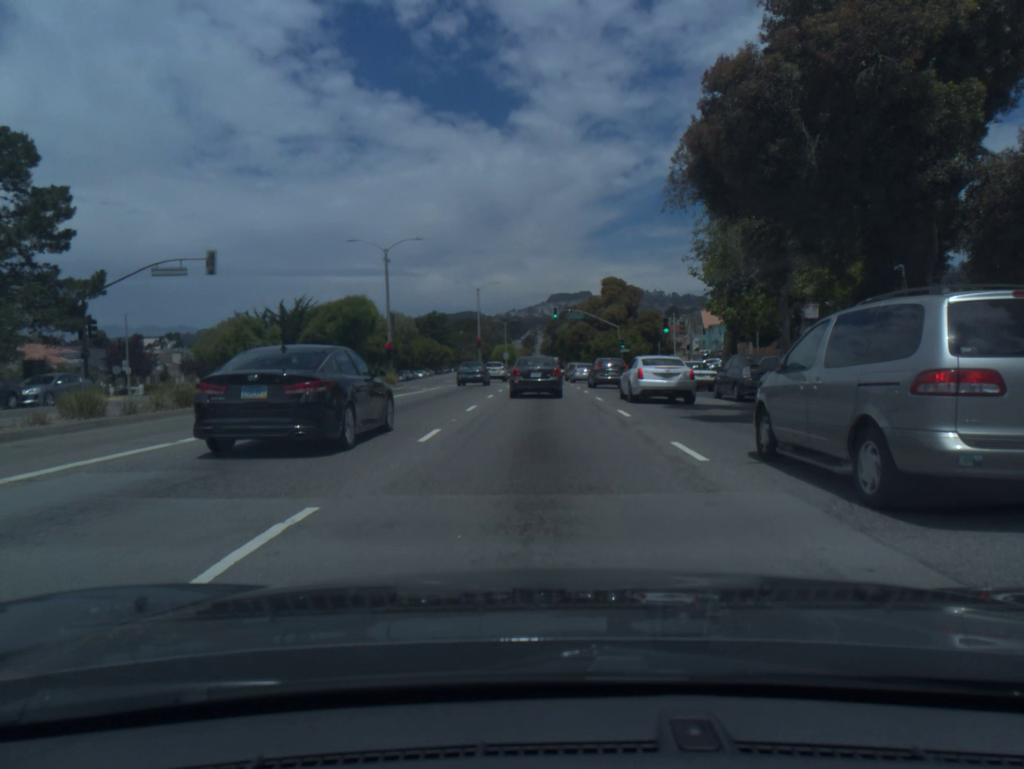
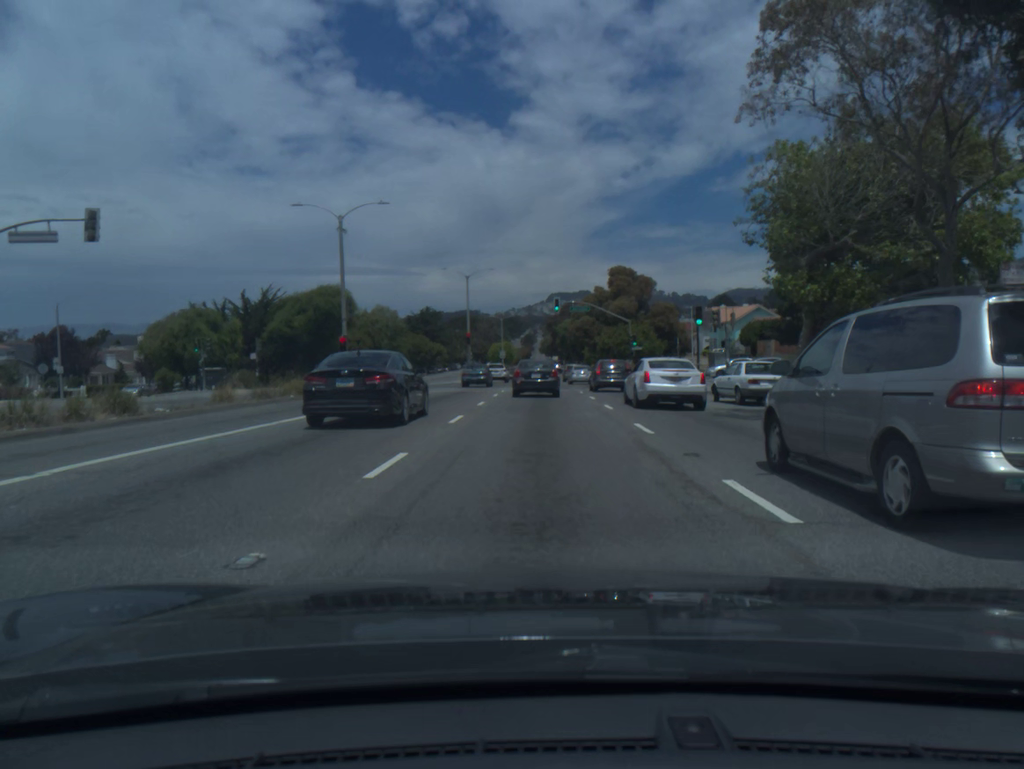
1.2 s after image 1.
(0.0, +10.8) m; 0°
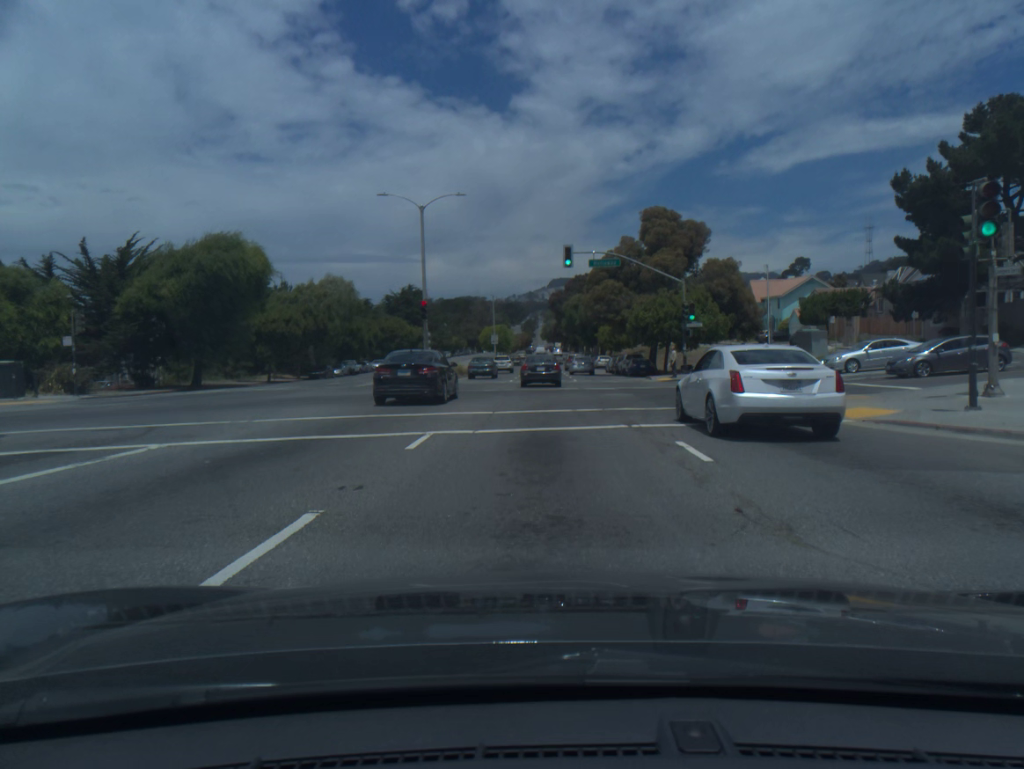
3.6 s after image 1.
(0.0, +25.7) m; 0°
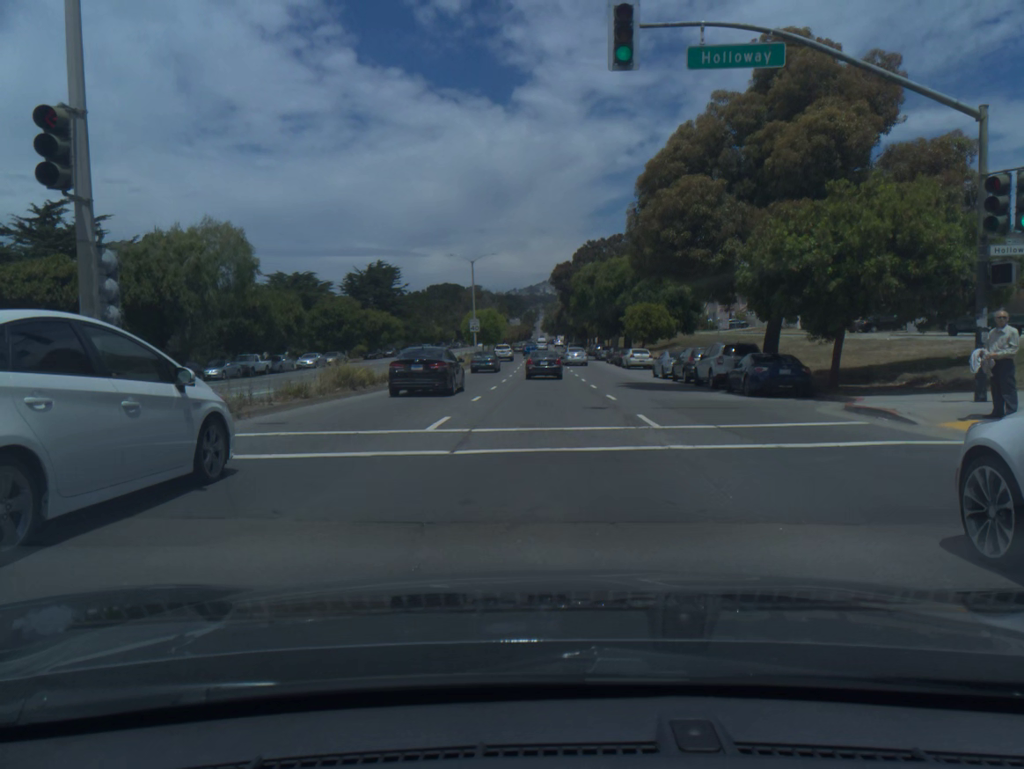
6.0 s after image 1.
(+0.1, +30.9) m; 0°
